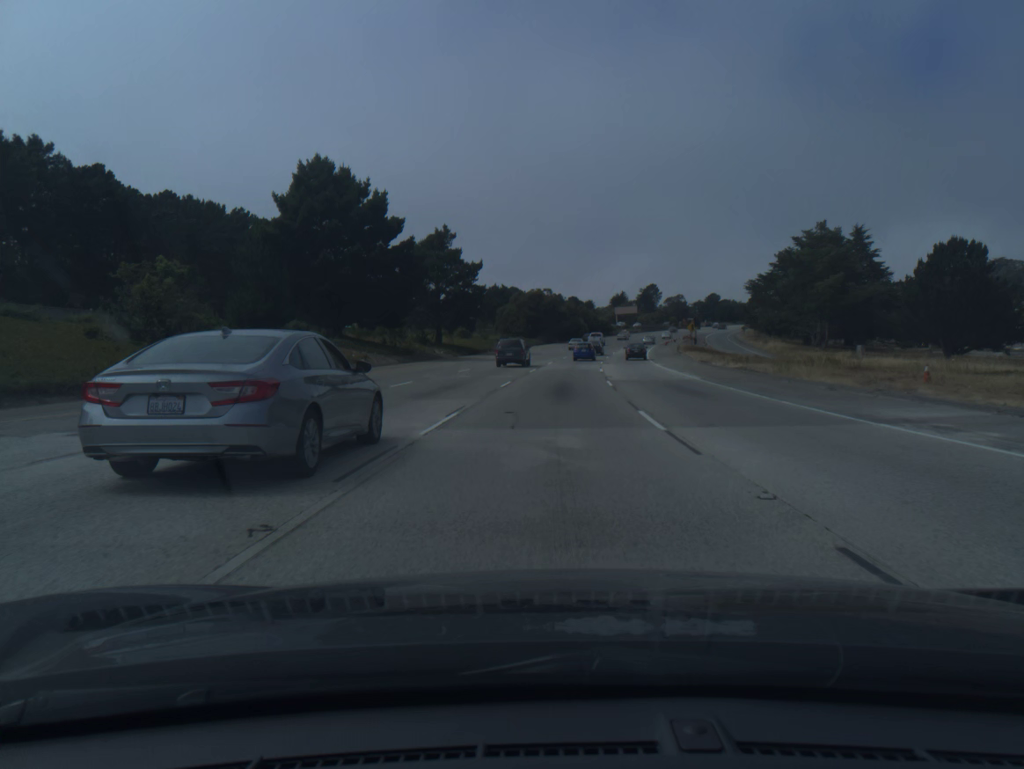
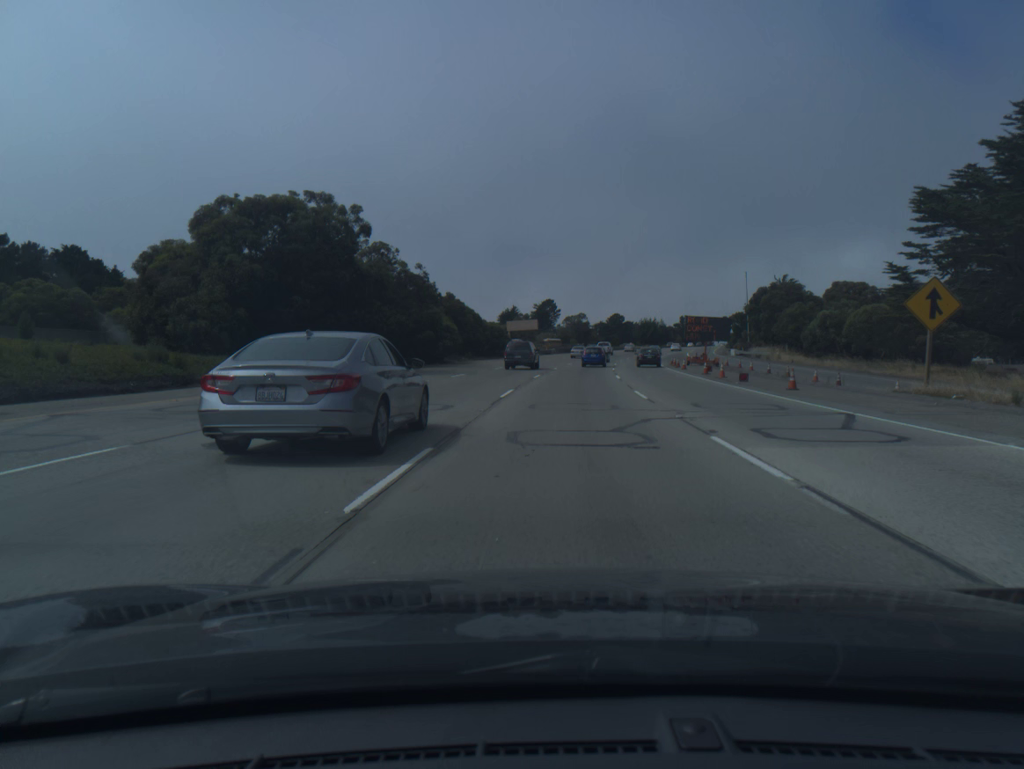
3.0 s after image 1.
(+6.4, +92.7) m; +8°
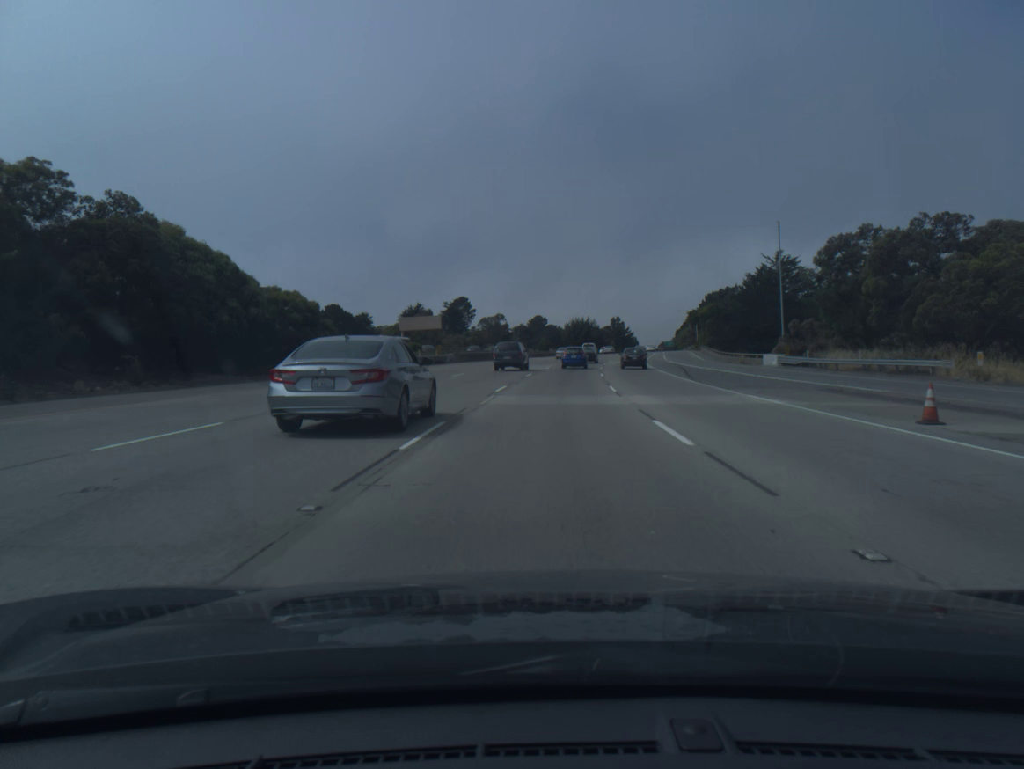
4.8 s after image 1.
(+2.9, +53.9) m; +6°
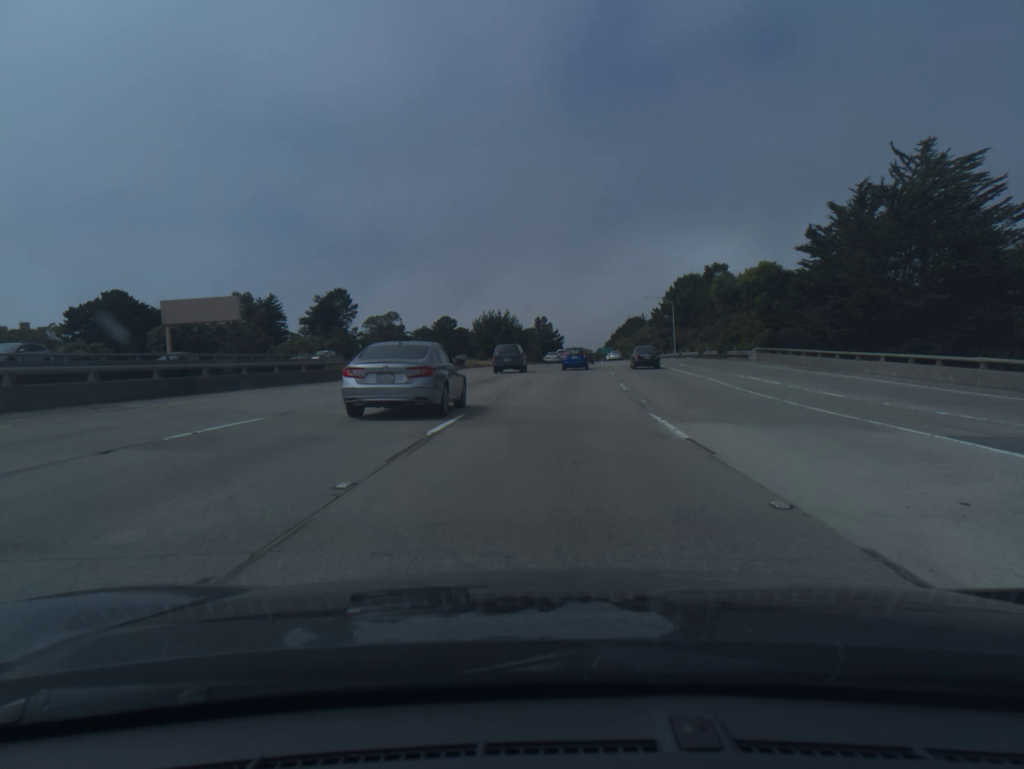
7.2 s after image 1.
(+3.6, +70.7) m; +6°
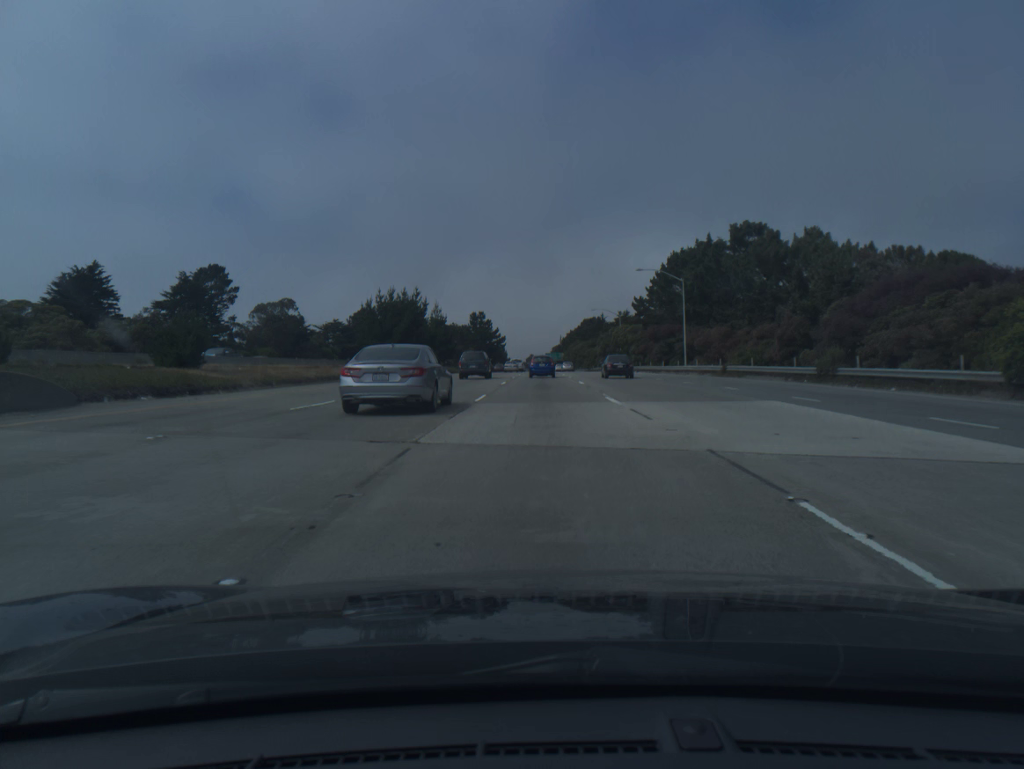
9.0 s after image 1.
(+2.2, +52.6) m; +4°
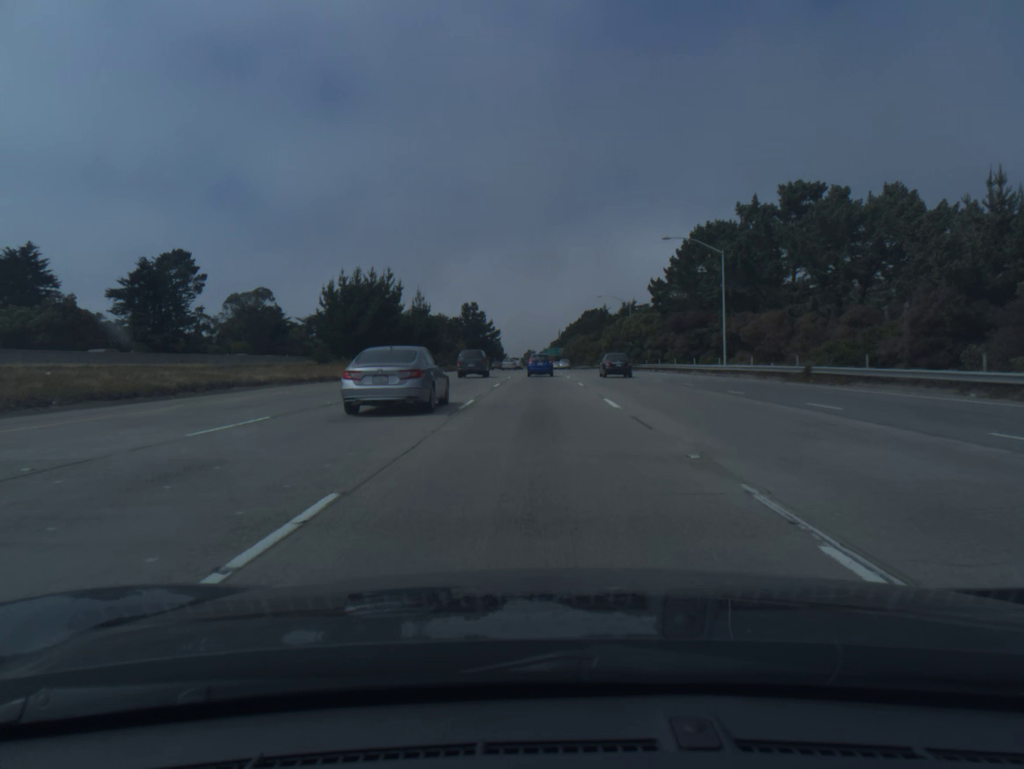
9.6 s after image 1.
(0.0, +17.4) m; 0°
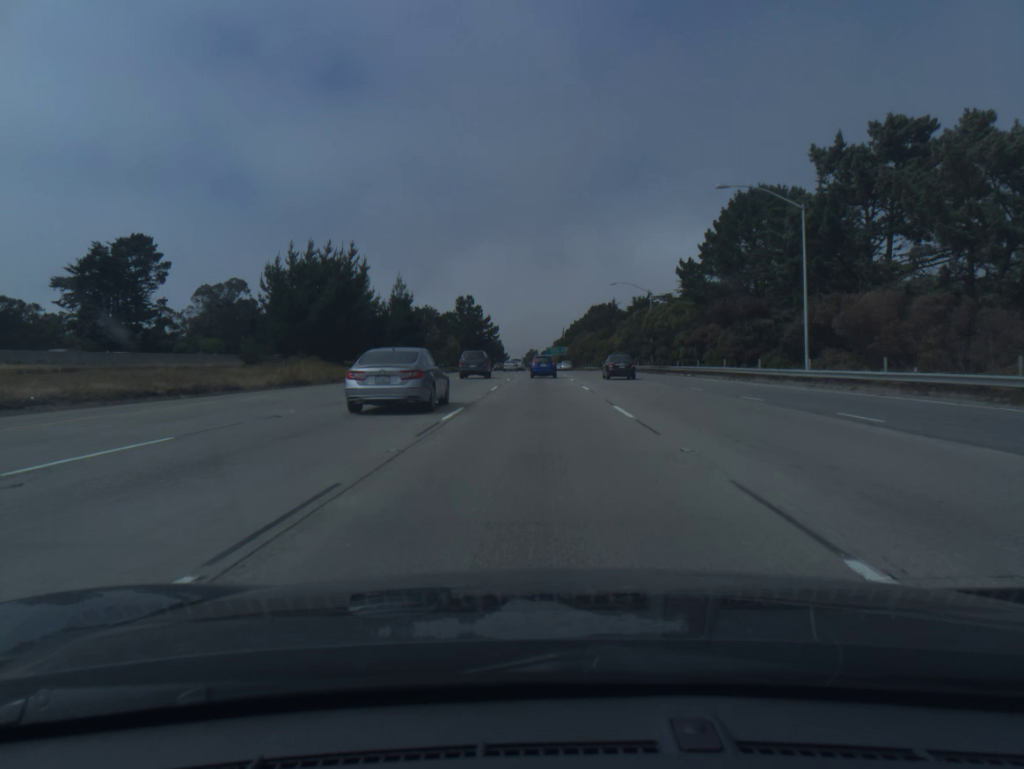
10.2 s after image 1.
(0.0, +17.3) m; 0°
